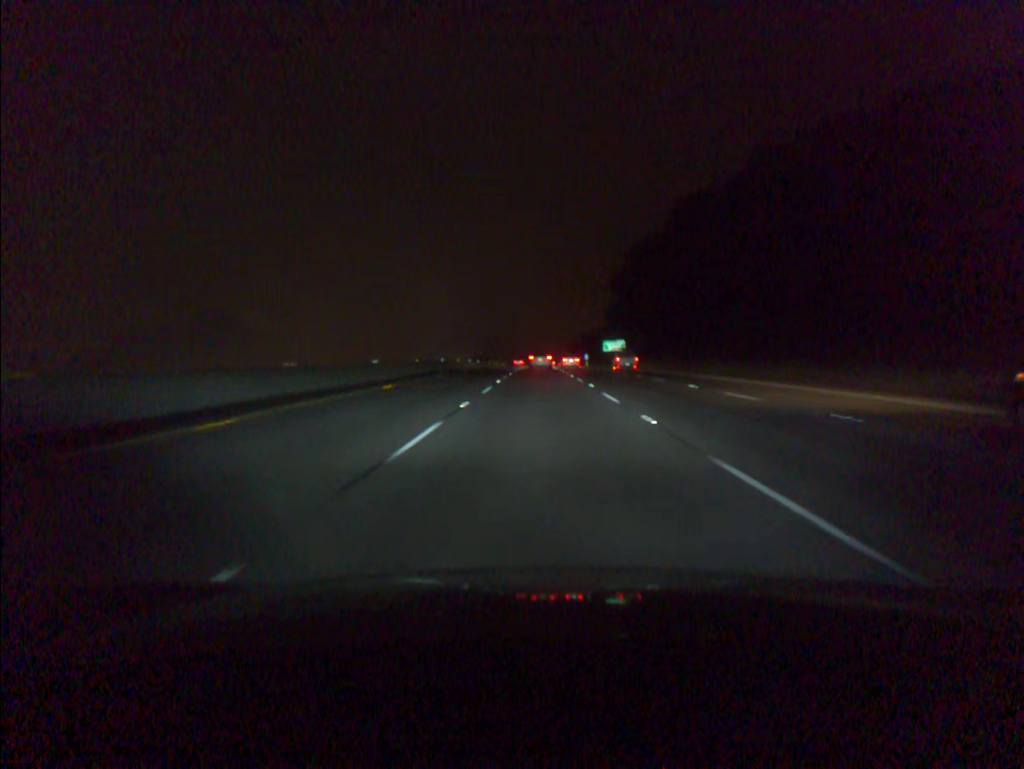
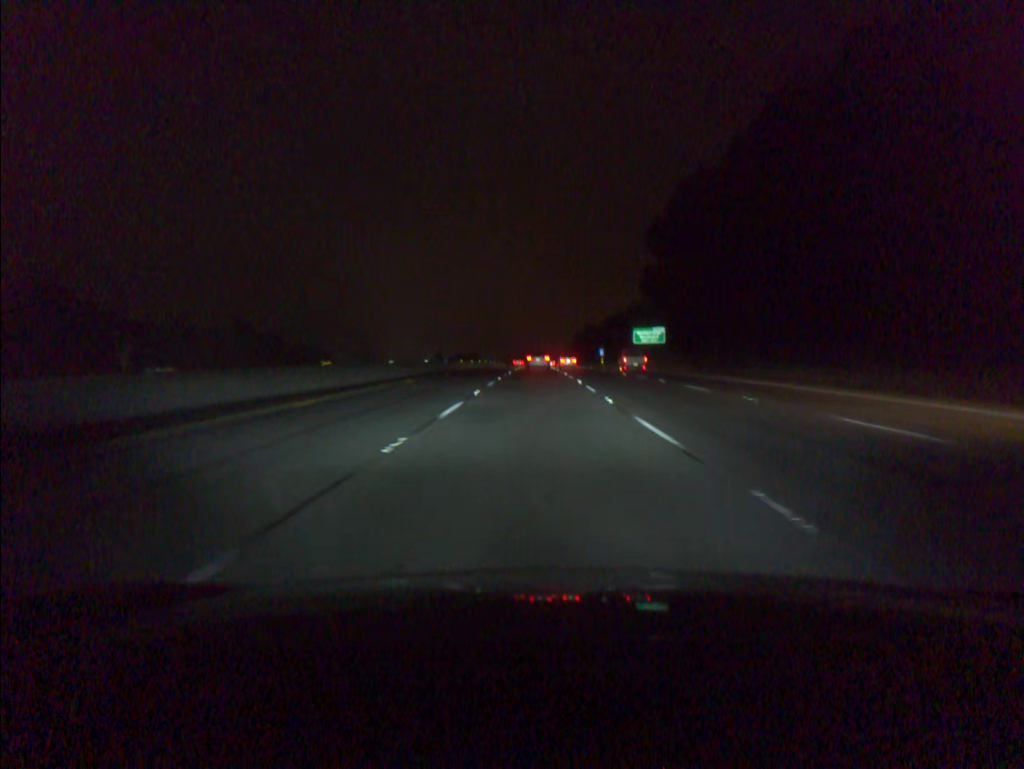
(+0.1, +52.9) m; 0°
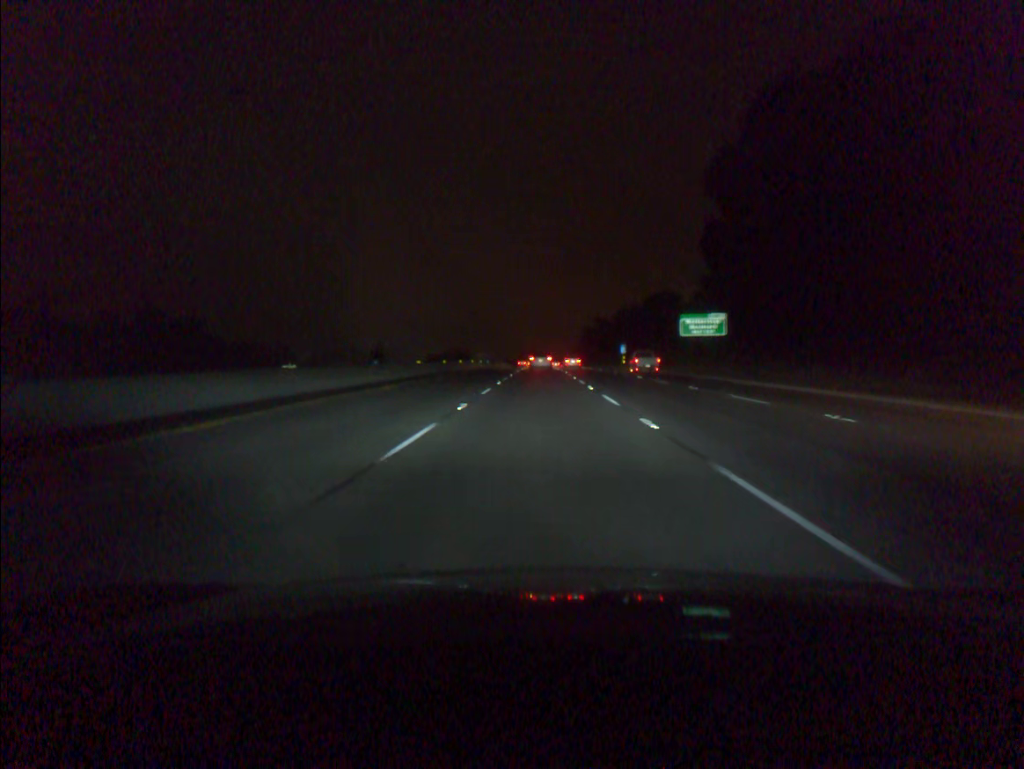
(-0.1, +35.2) m; 0°
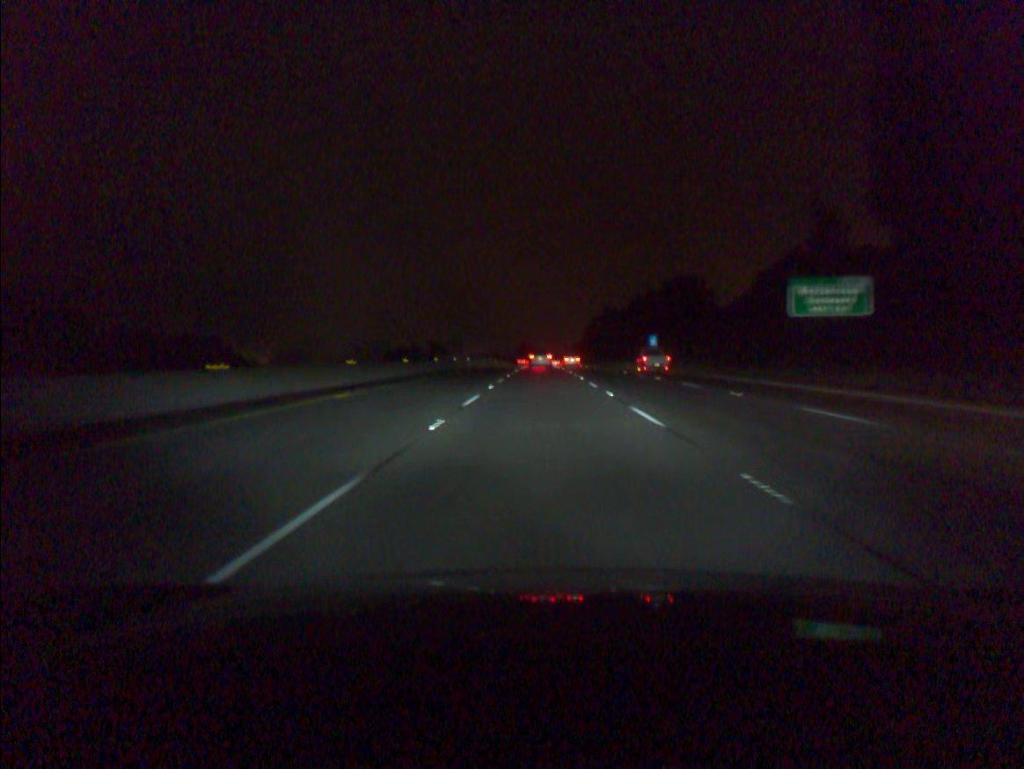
(0.0, +35.3) m; 0°
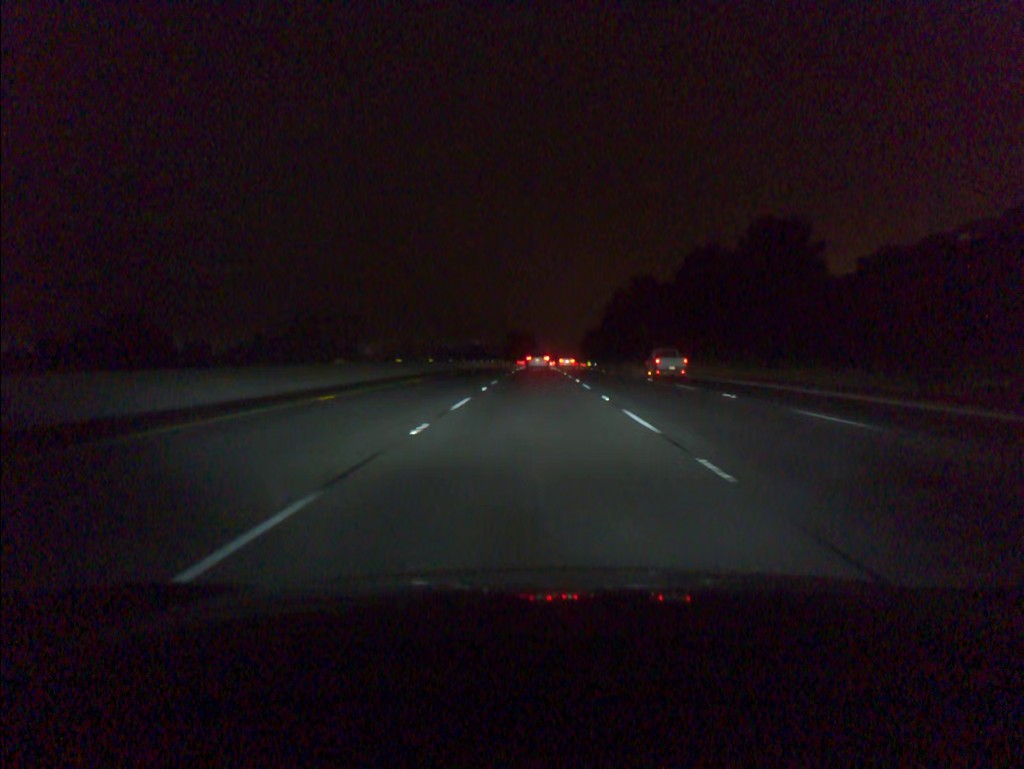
(+0.3, +88.6) m; 0°
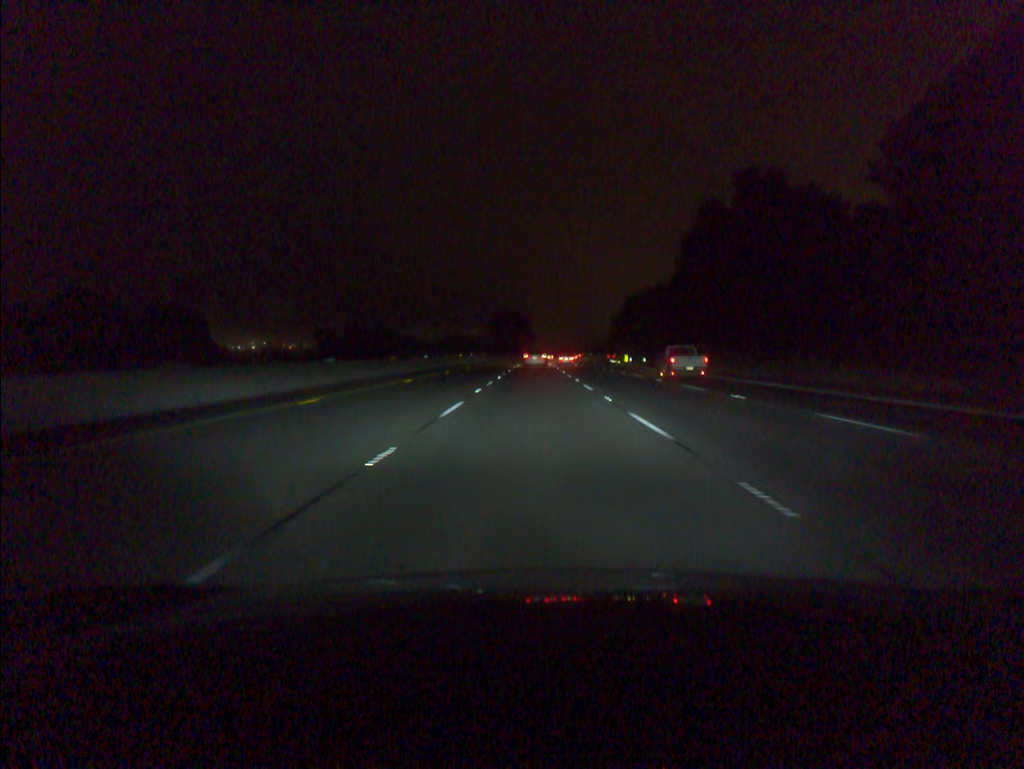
(0.0, +89.3) m; 0°
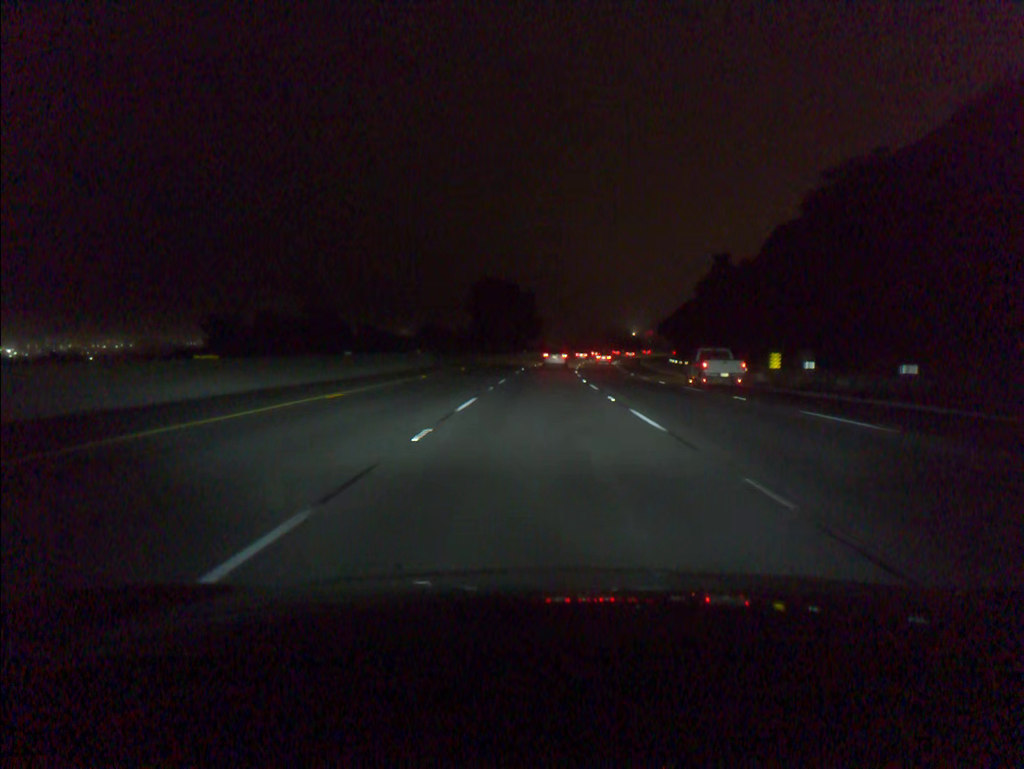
(-0.4, +71.7) m; 0°
